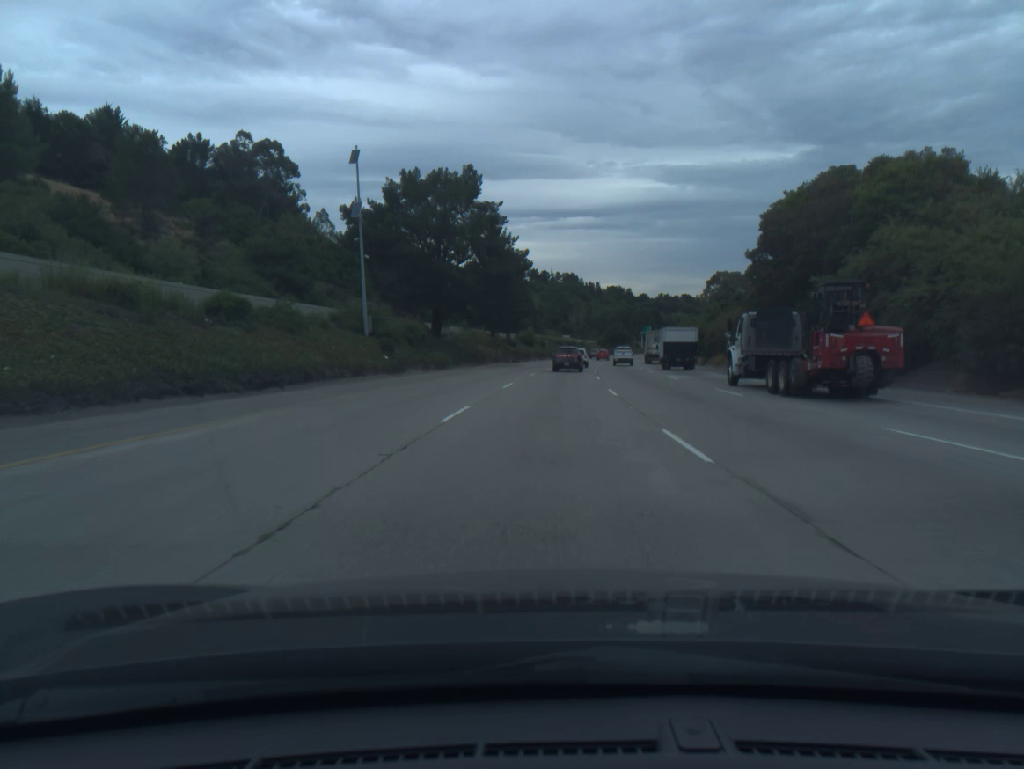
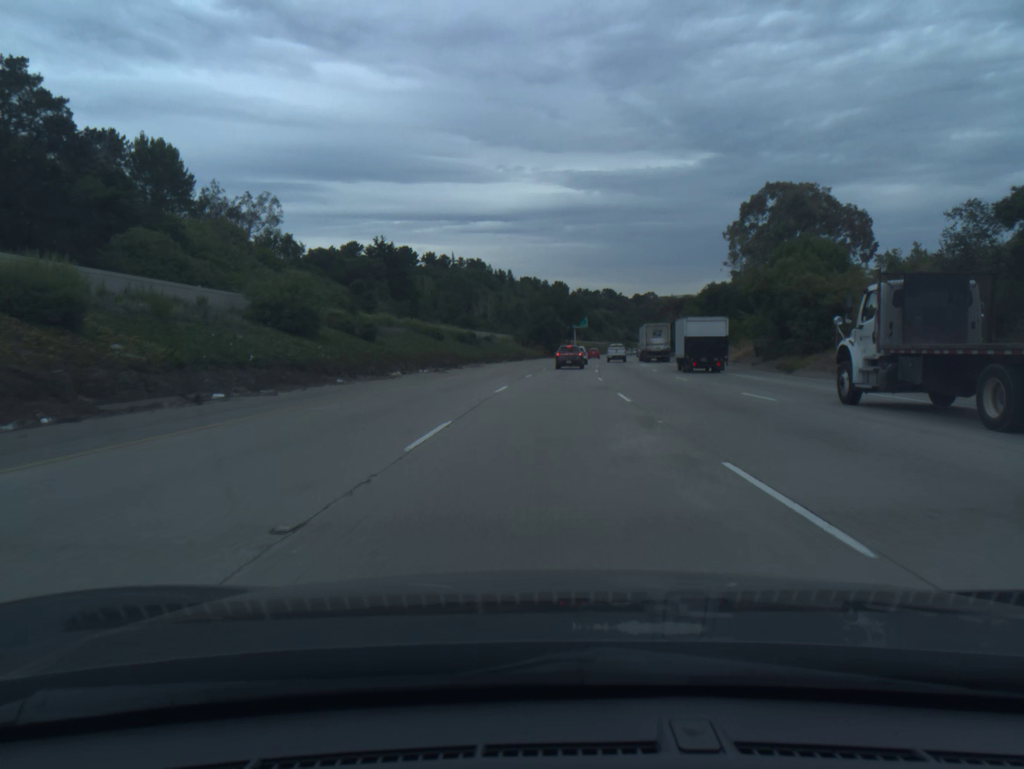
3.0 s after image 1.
(+5.4, +91.5) m; +7°
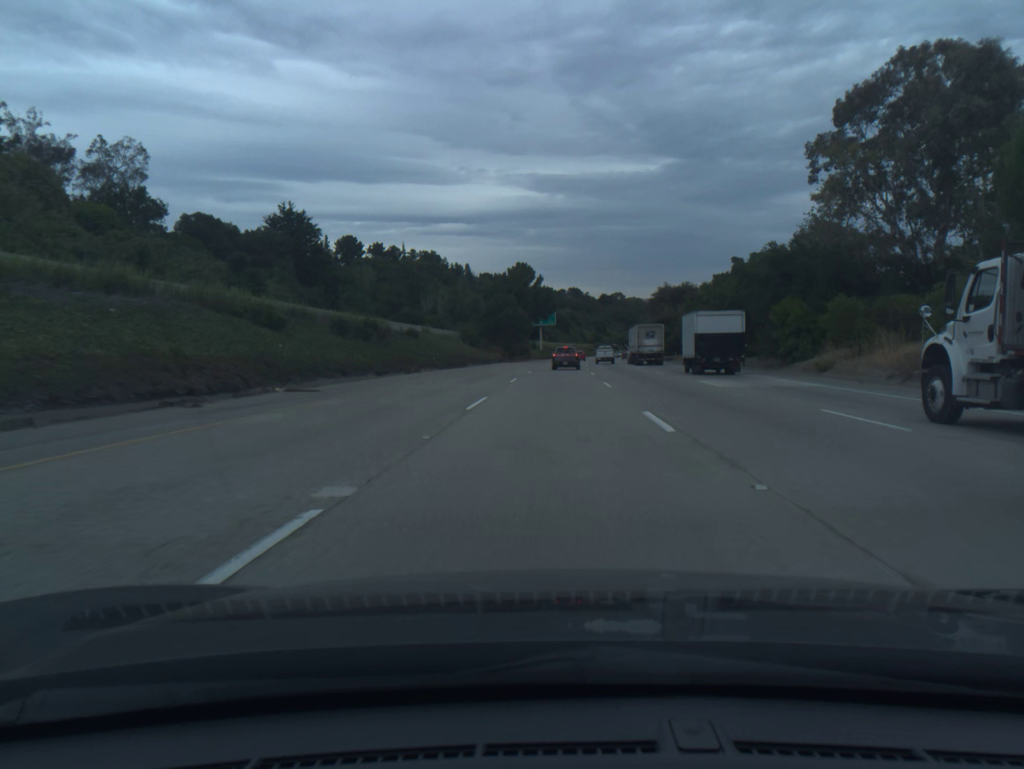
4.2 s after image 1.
(+0.8, +36.7) m; +3°
